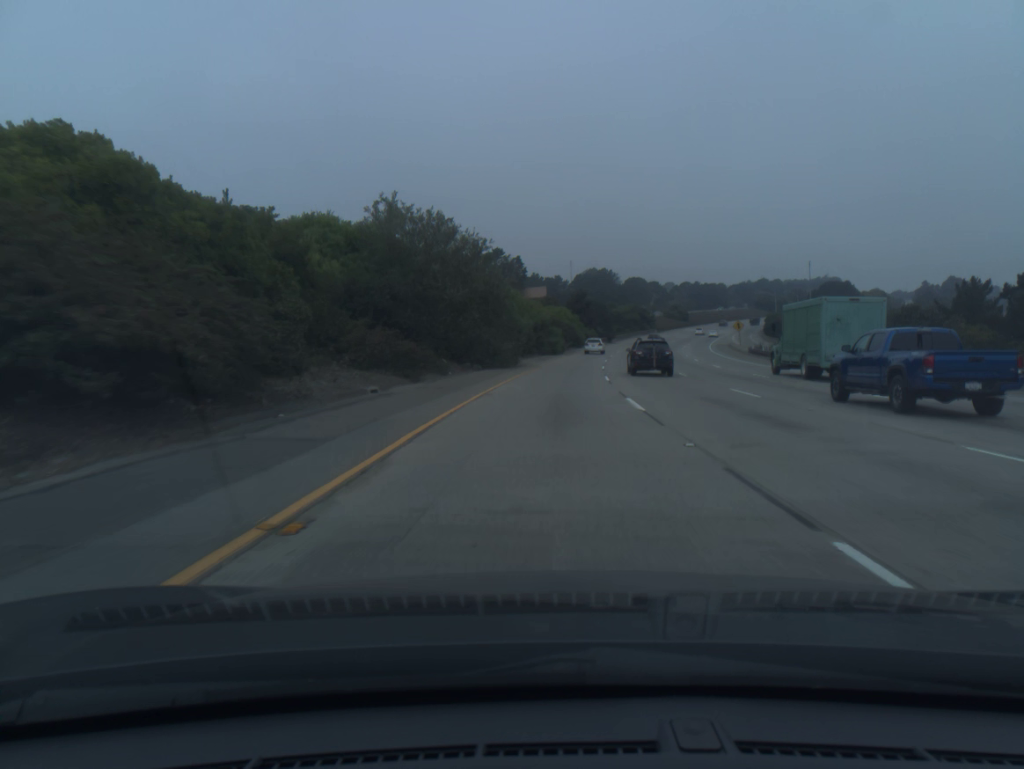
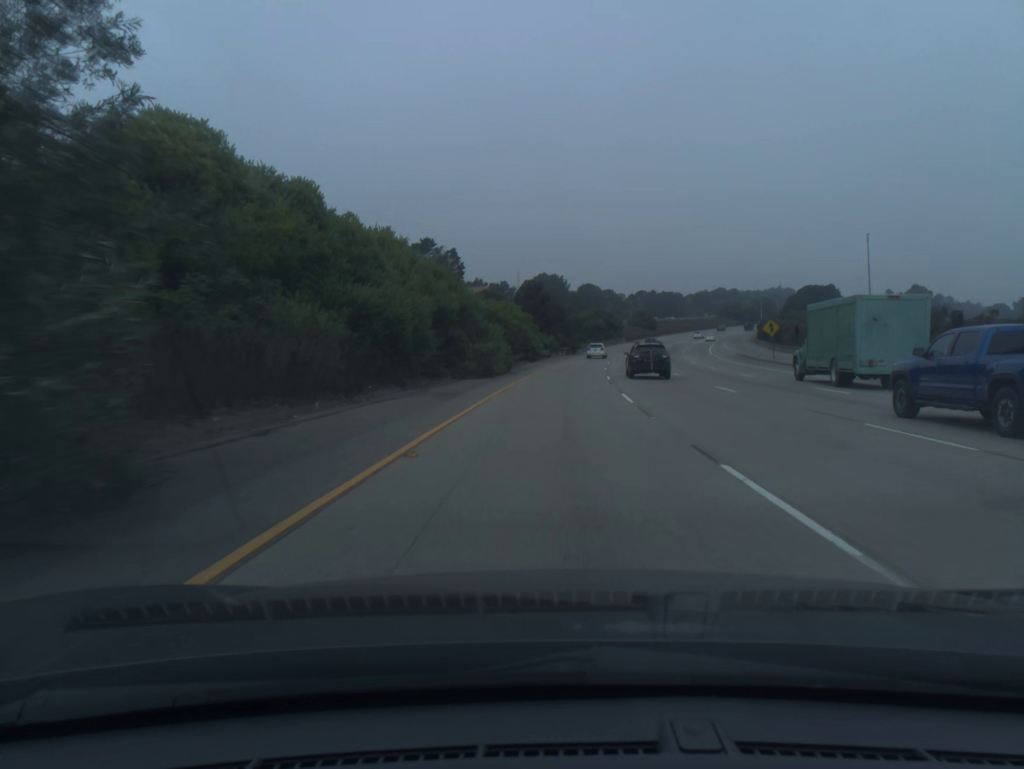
(+1.2, +40.1) m; +4°
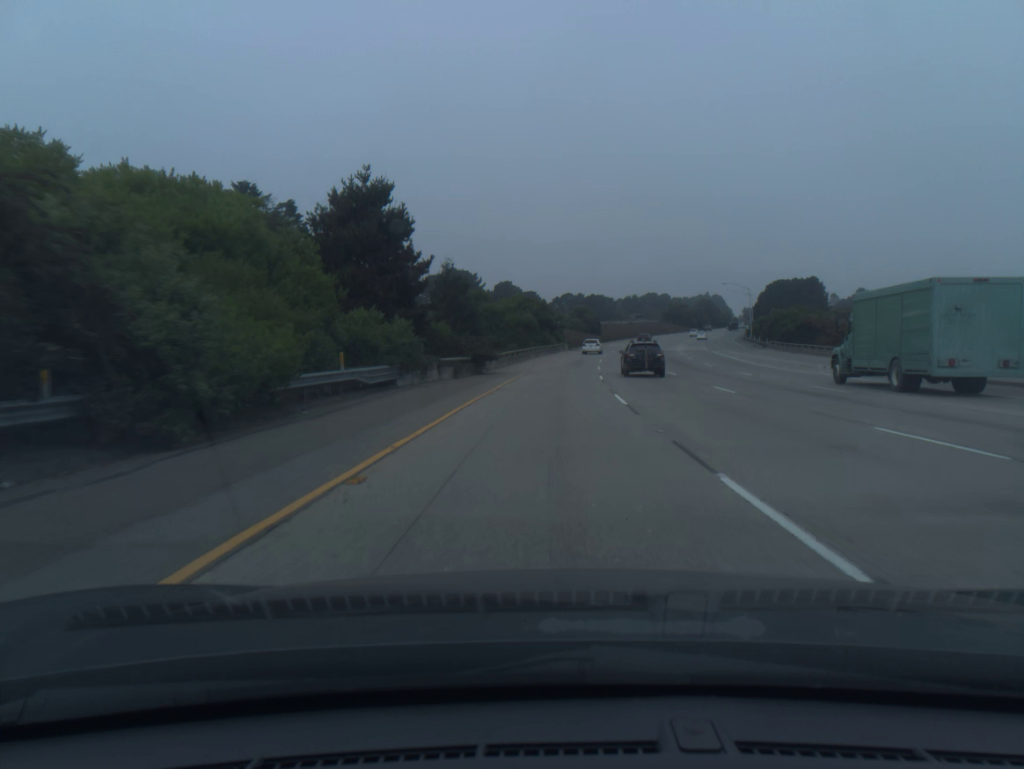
(+3.2, +59.8) m; +6°
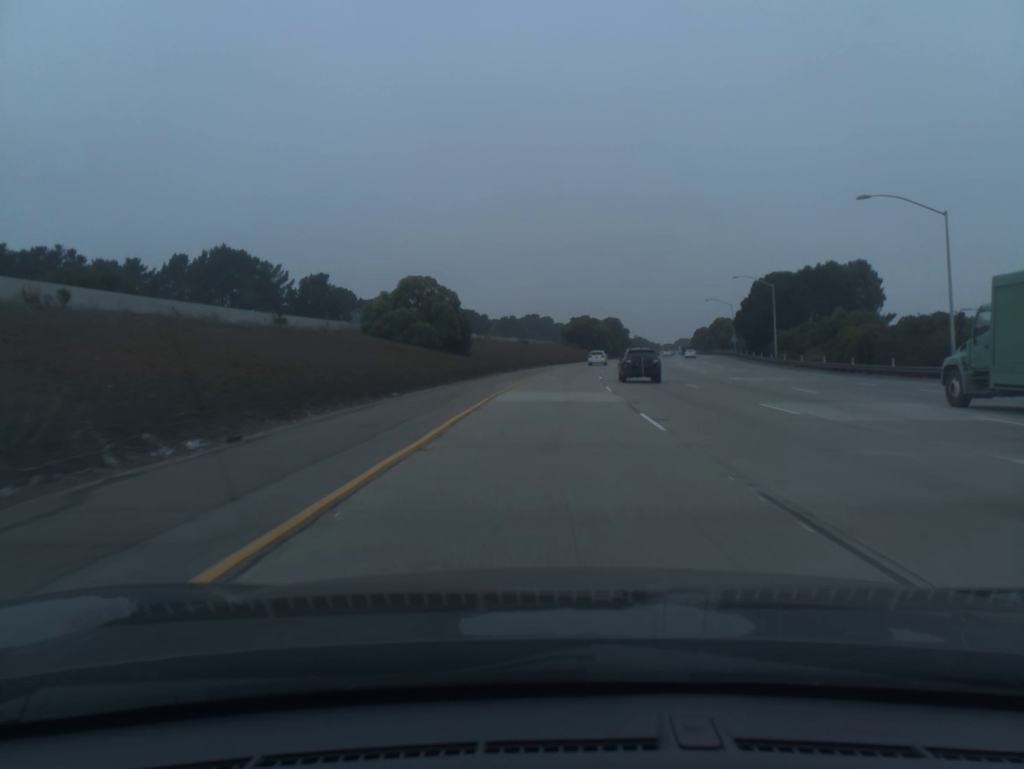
(+7.4, +98.7) m; +9°
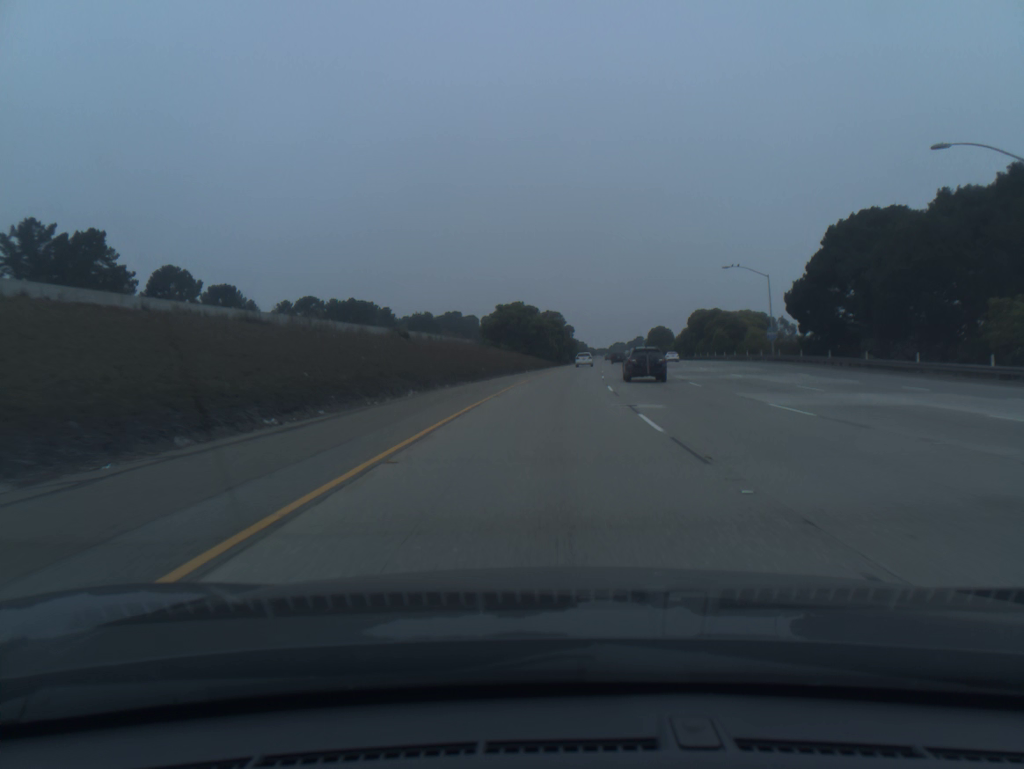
(+2.9, +59.4) m; +5°
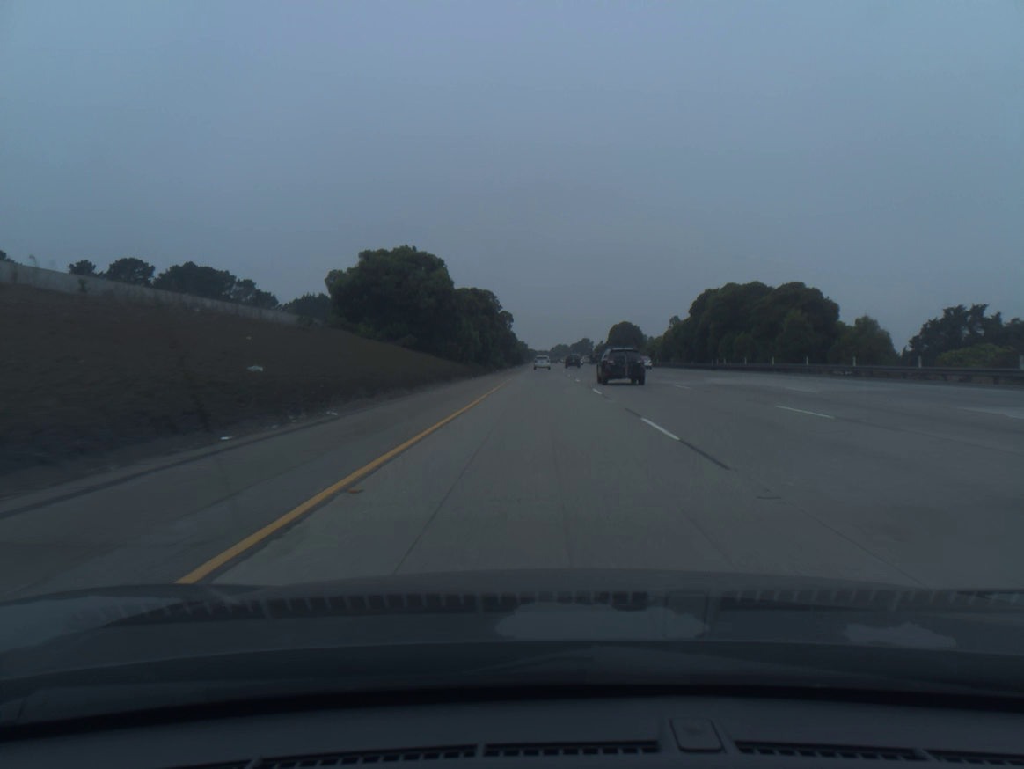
(+2.6, +59.8) m; +5°
